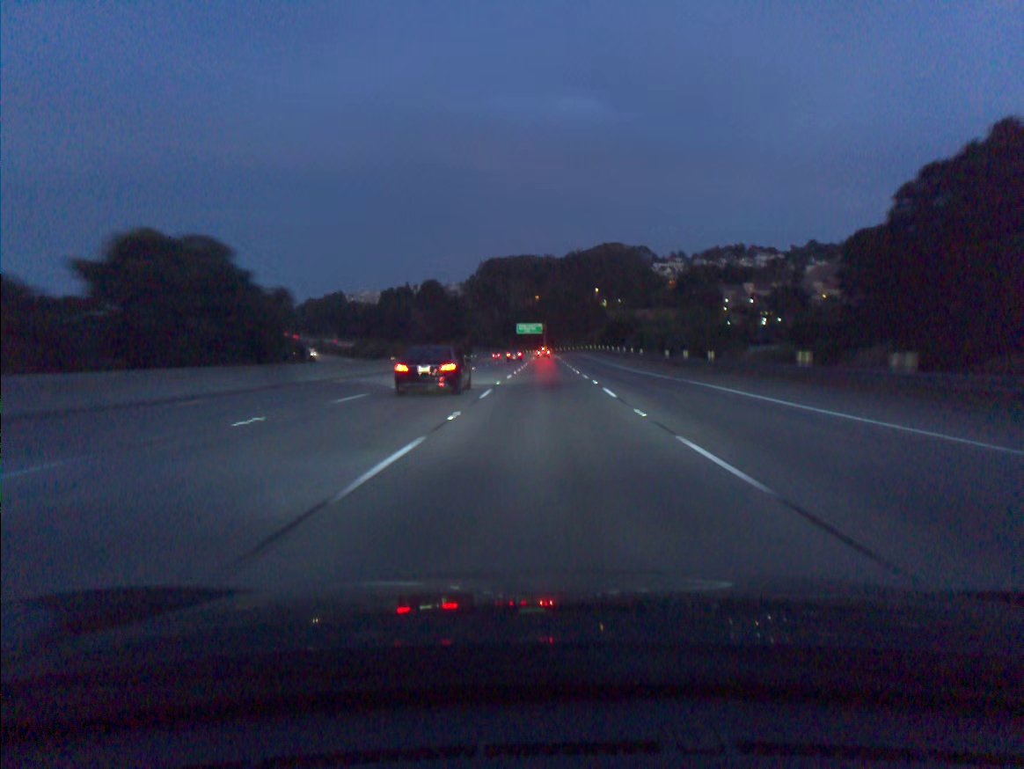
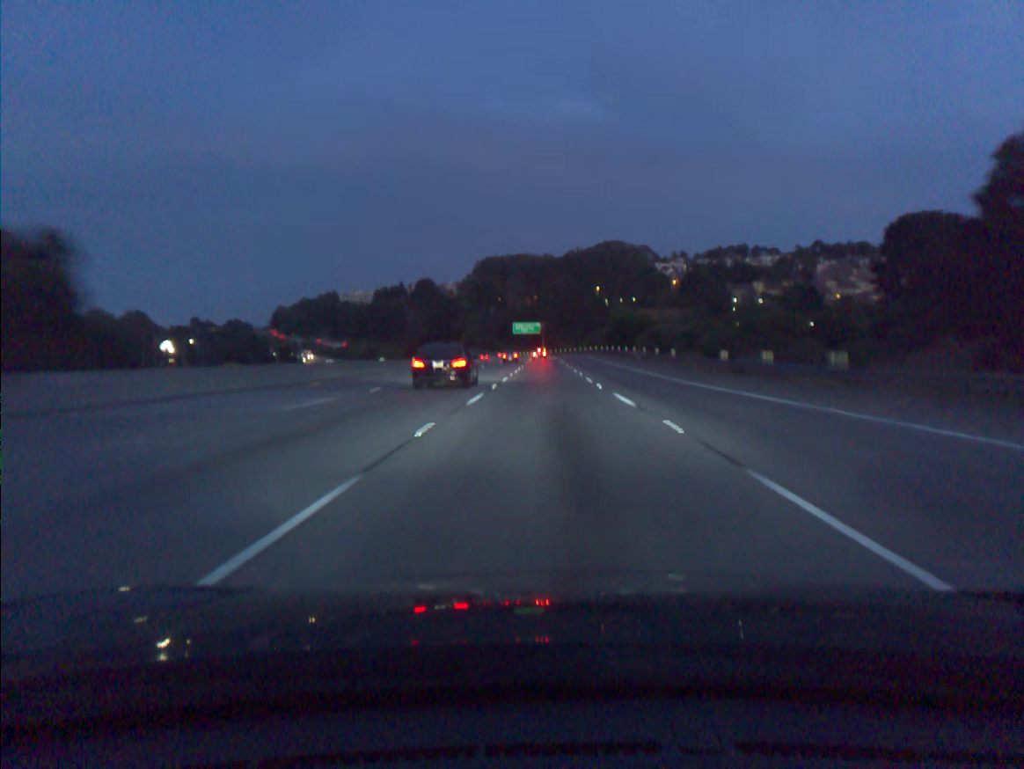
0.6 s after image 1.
(0.0, +18.5) m; 0°
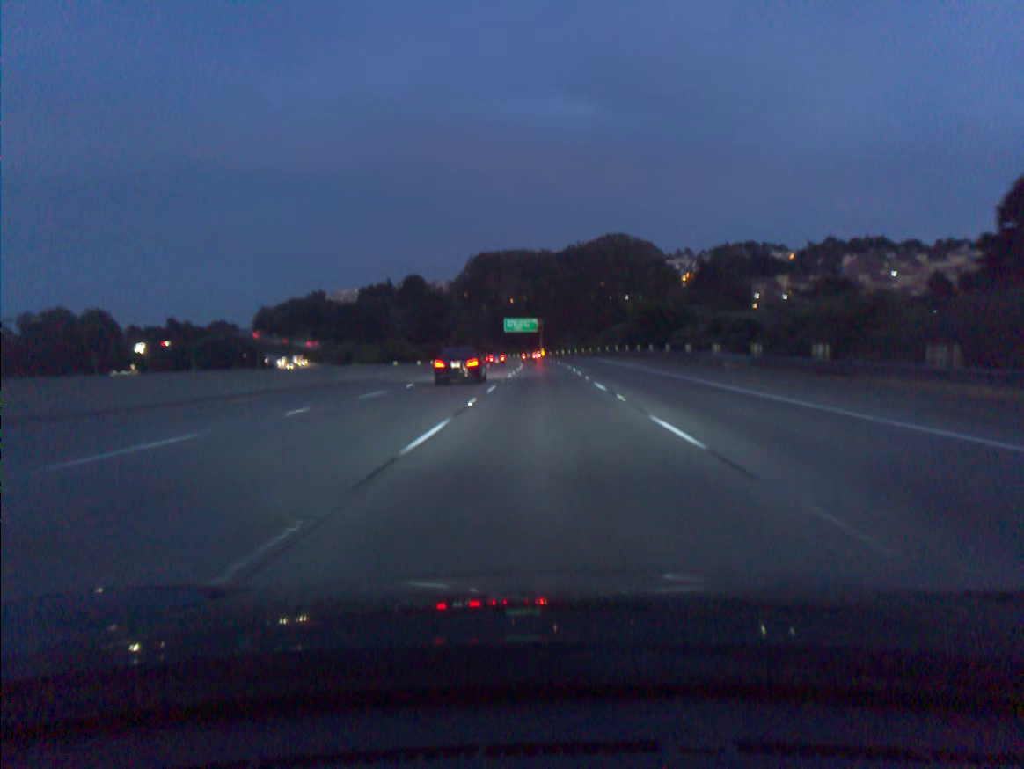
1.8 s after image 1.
(0.0, +36.9) m; 0°
